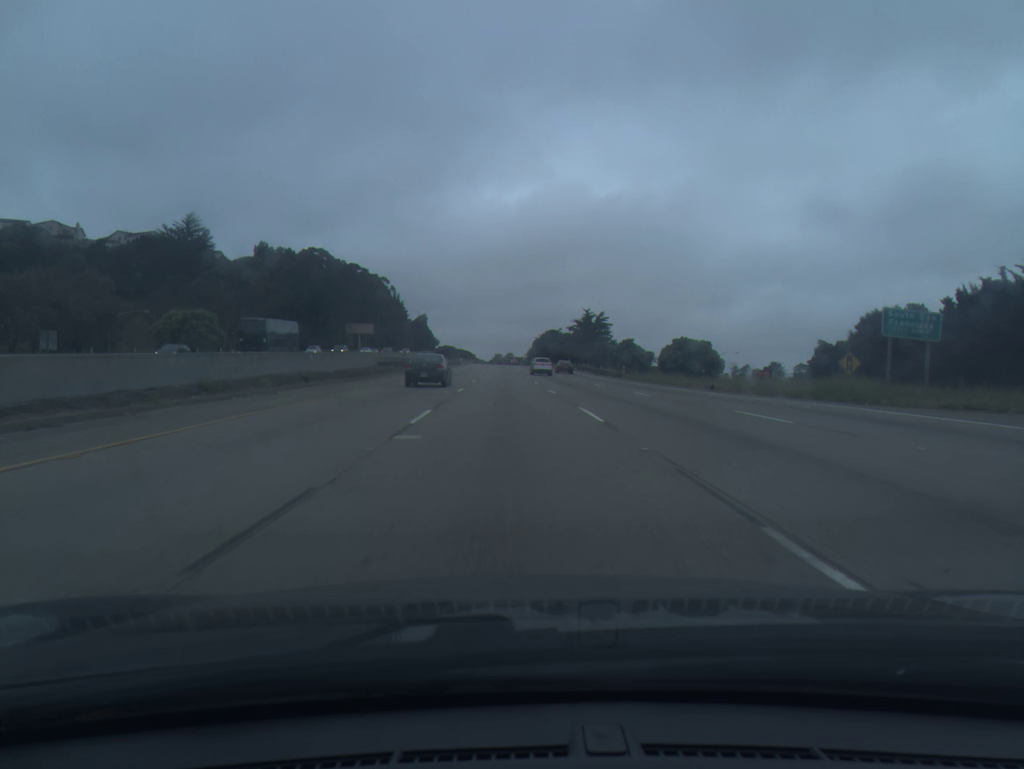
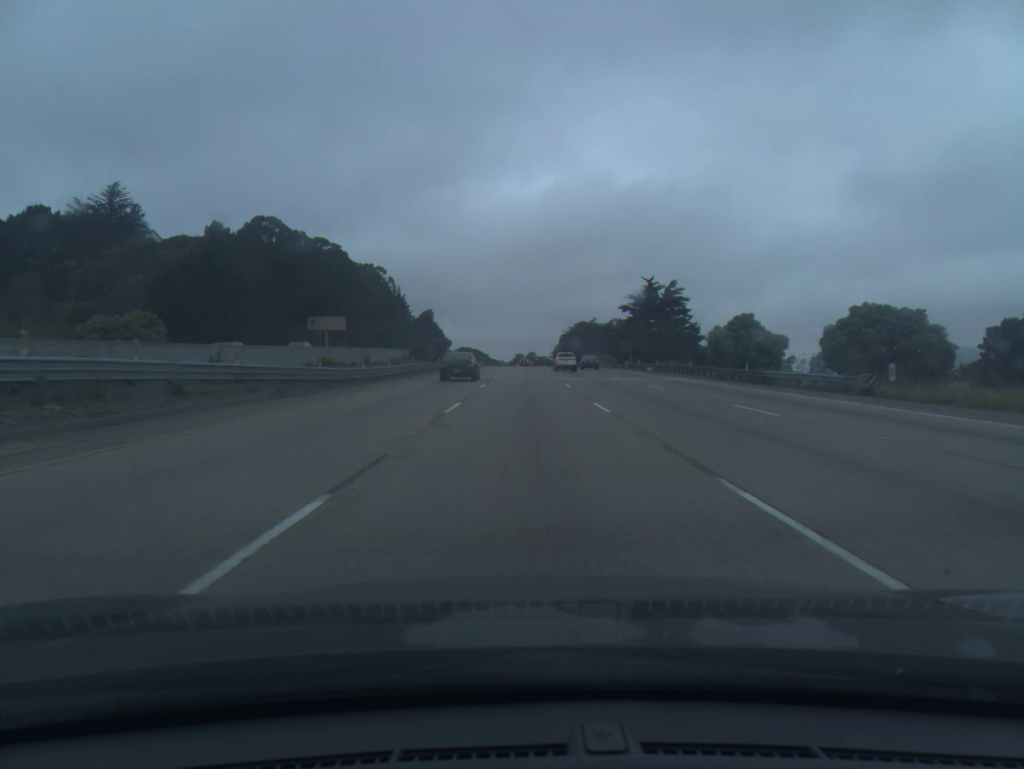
(-1.2, +56.1) m; -2°
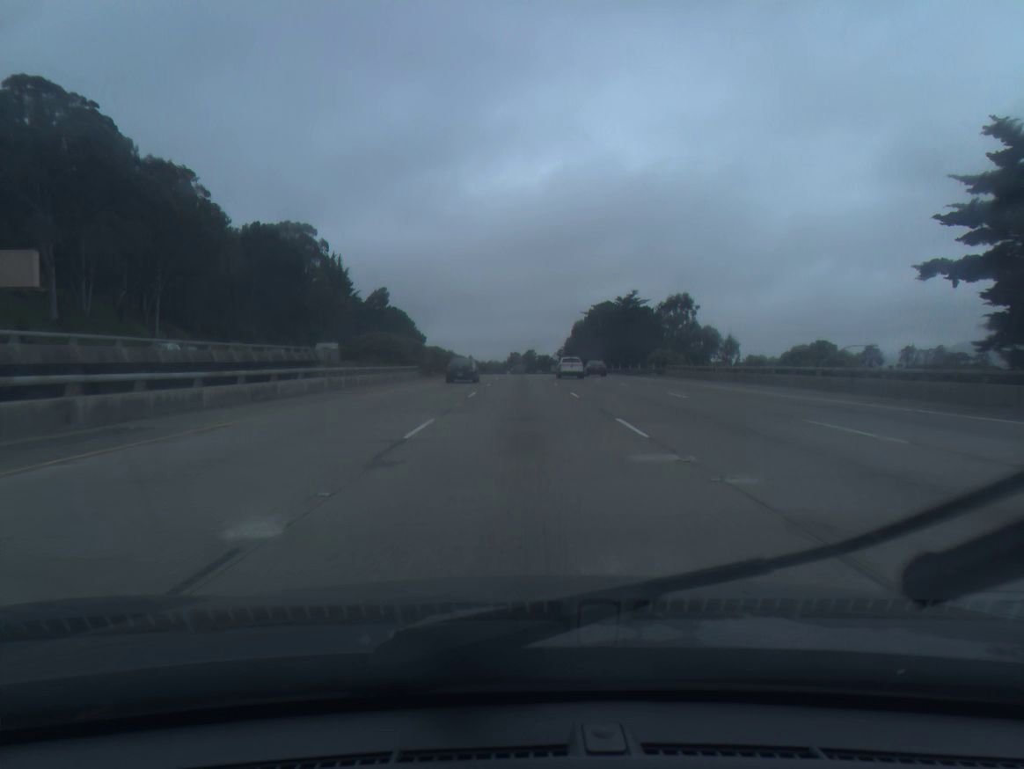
(+0.4, +93.4) m; 0°
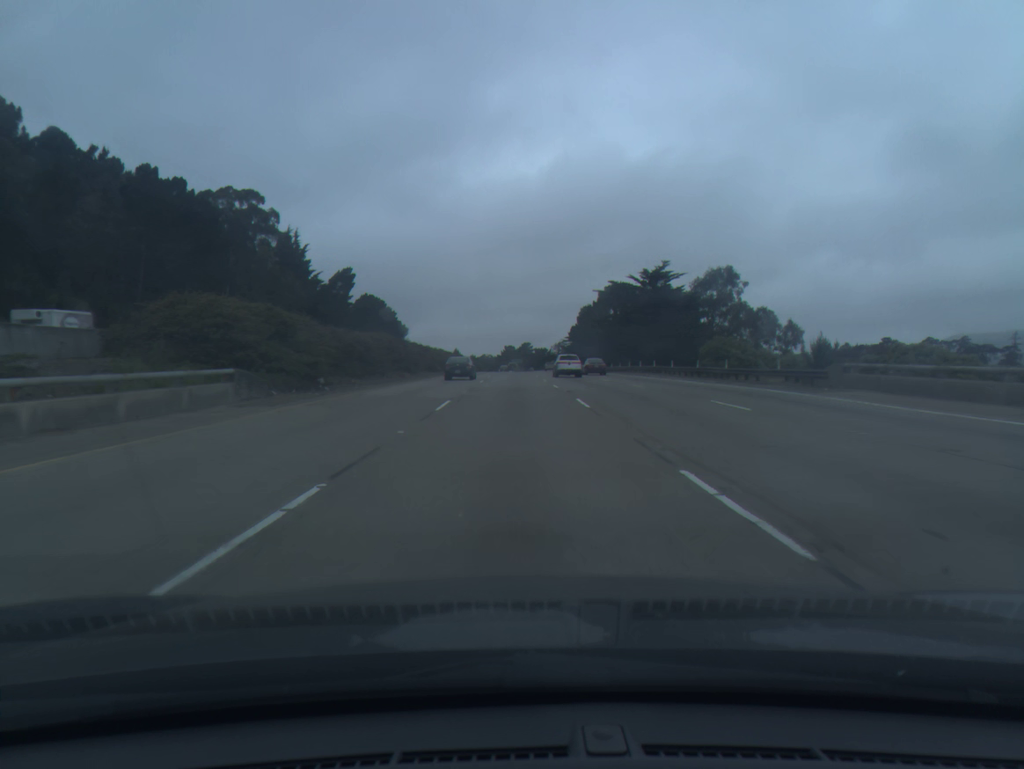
(+0.2, +37.4) m; 0°
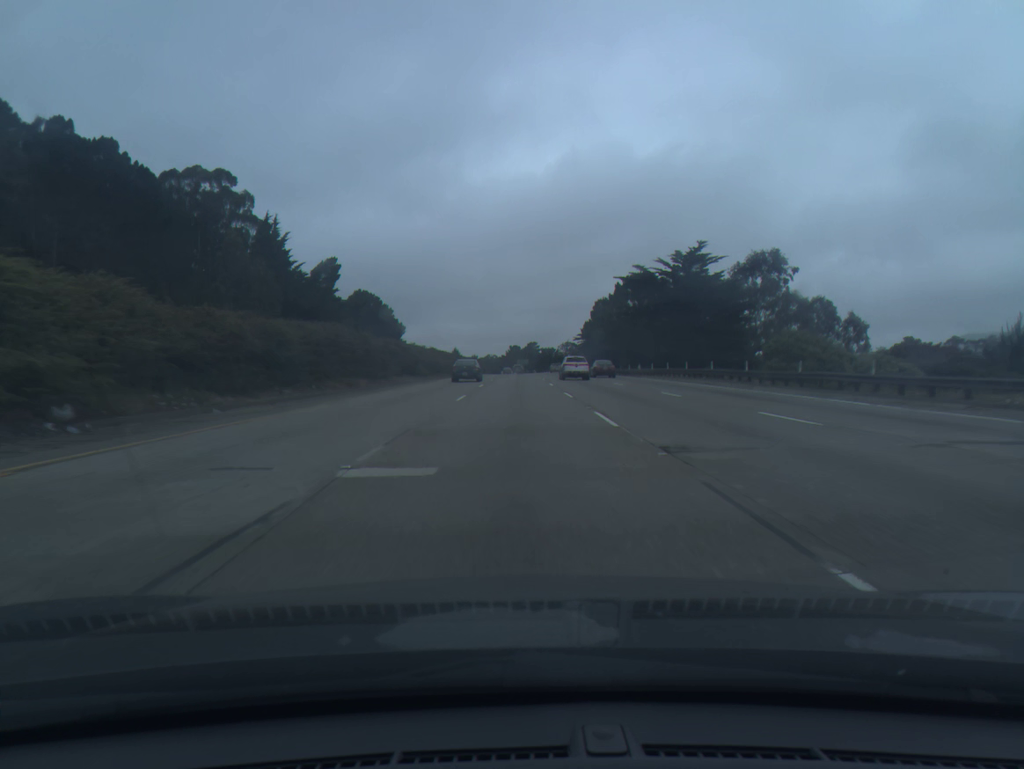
(-0.1, +18.7) m; 0°
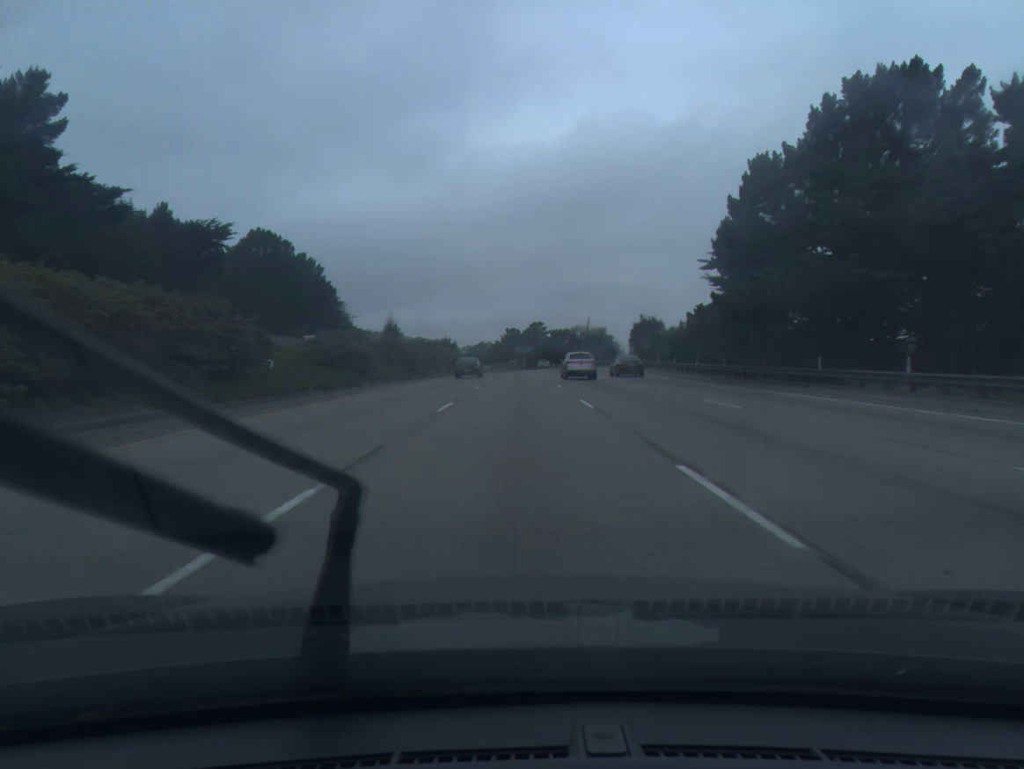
(-0.2, +93.9) m; 0°
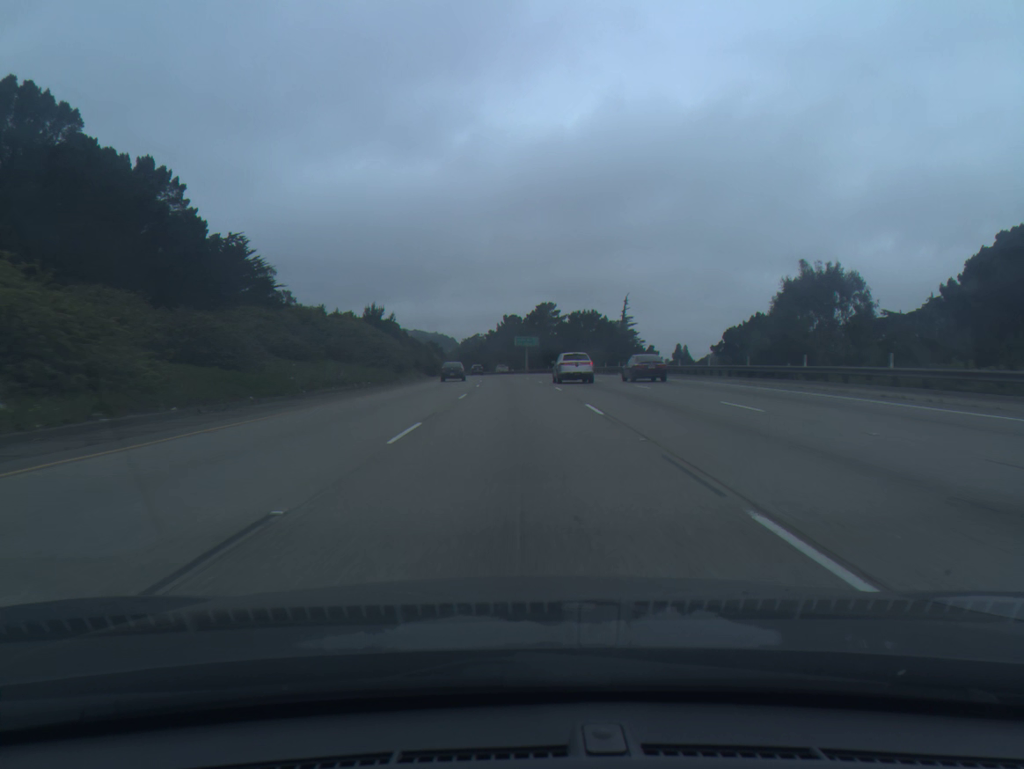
(-0.1, +75.3) m; 0°
